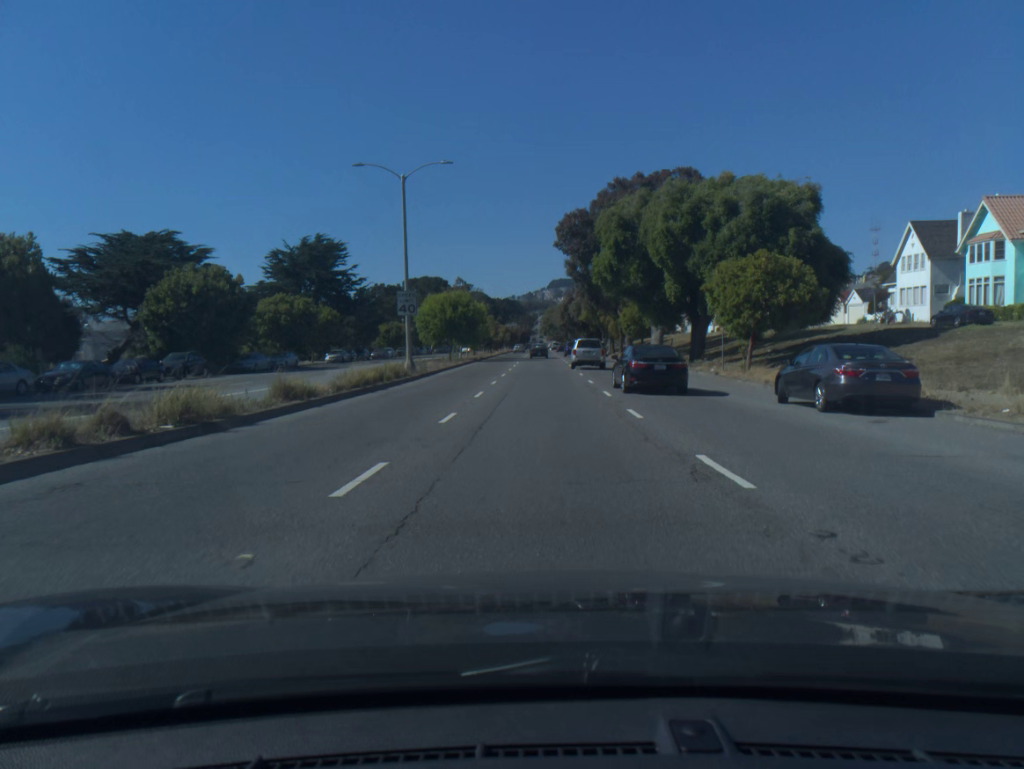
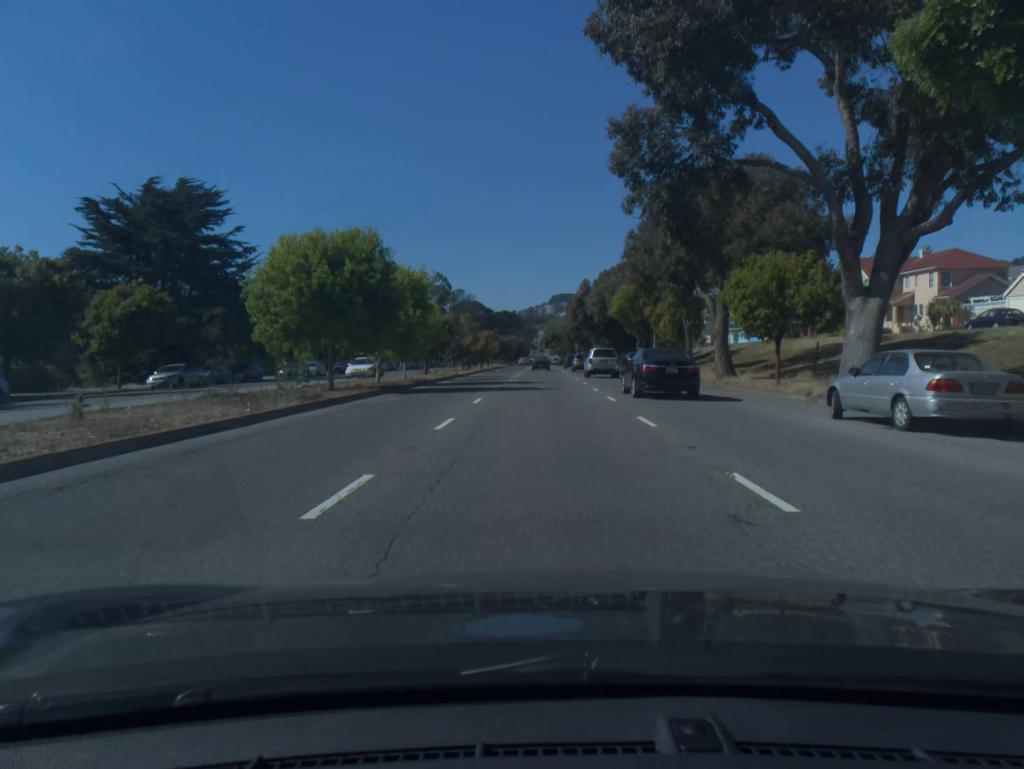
(-0.2, +37.6) m; 0°
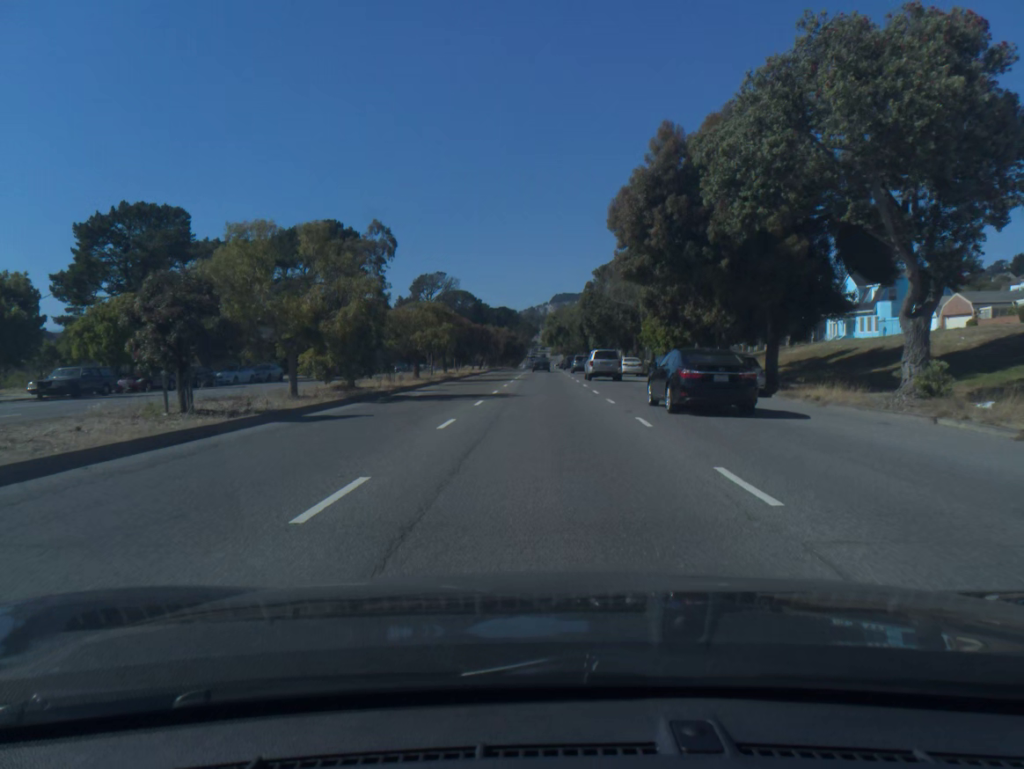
(+0.2, +50.4) m; 0°
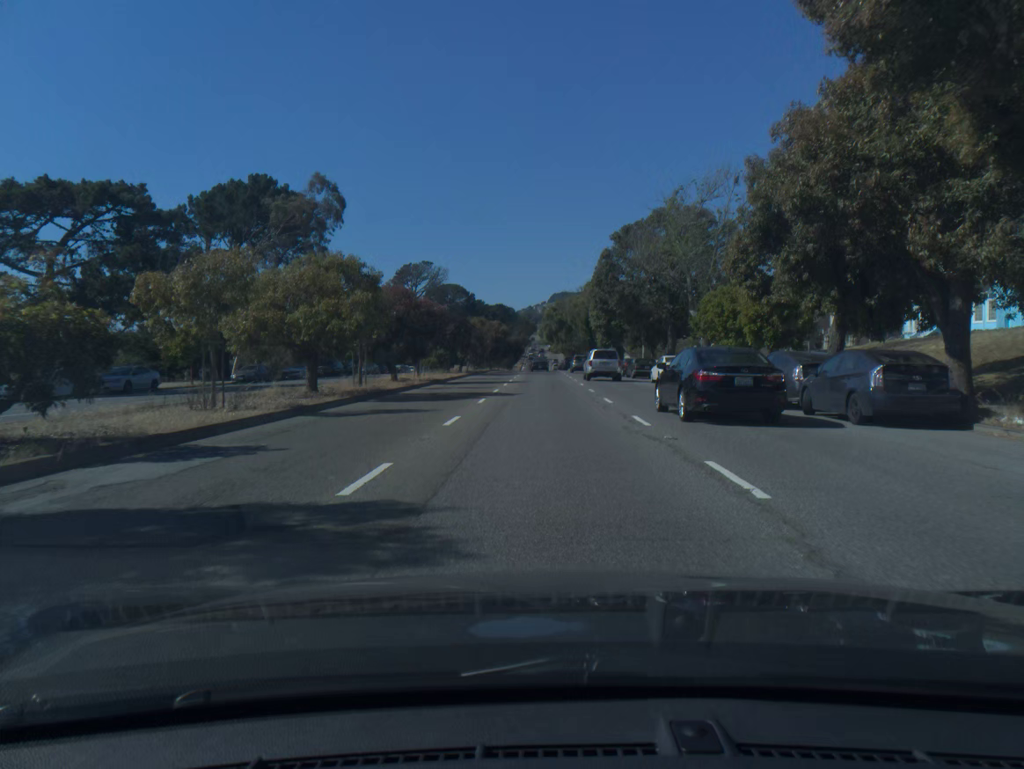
(0.0, +20.8) m; 0°
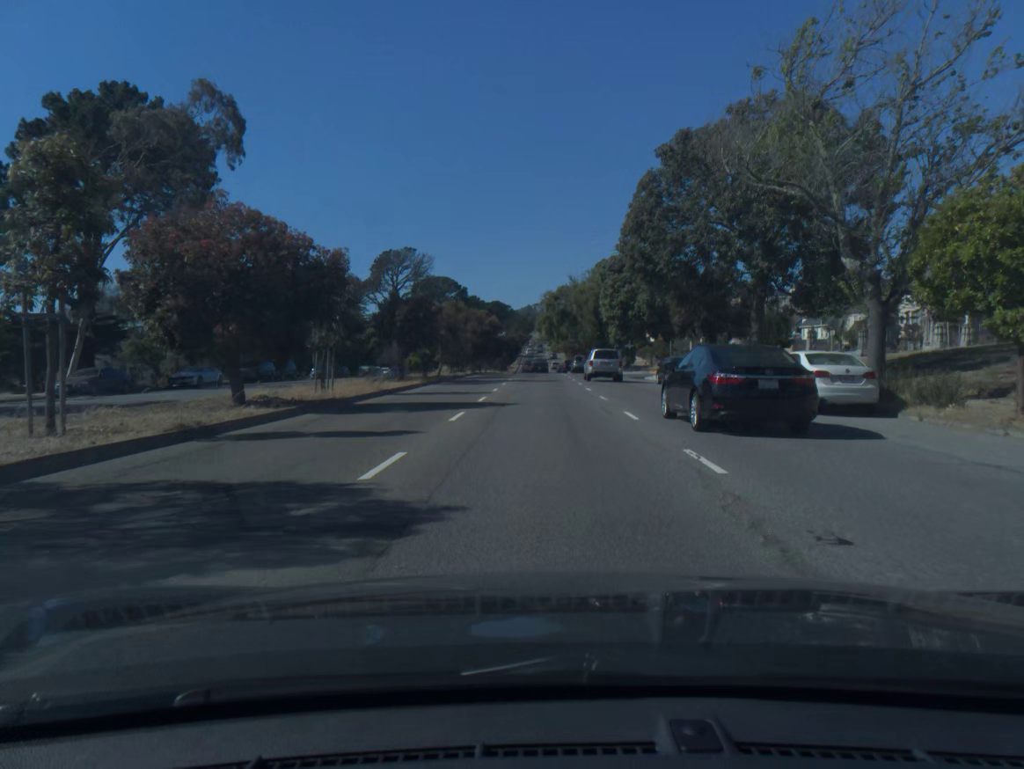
(0.0, +20.9) m; 0°
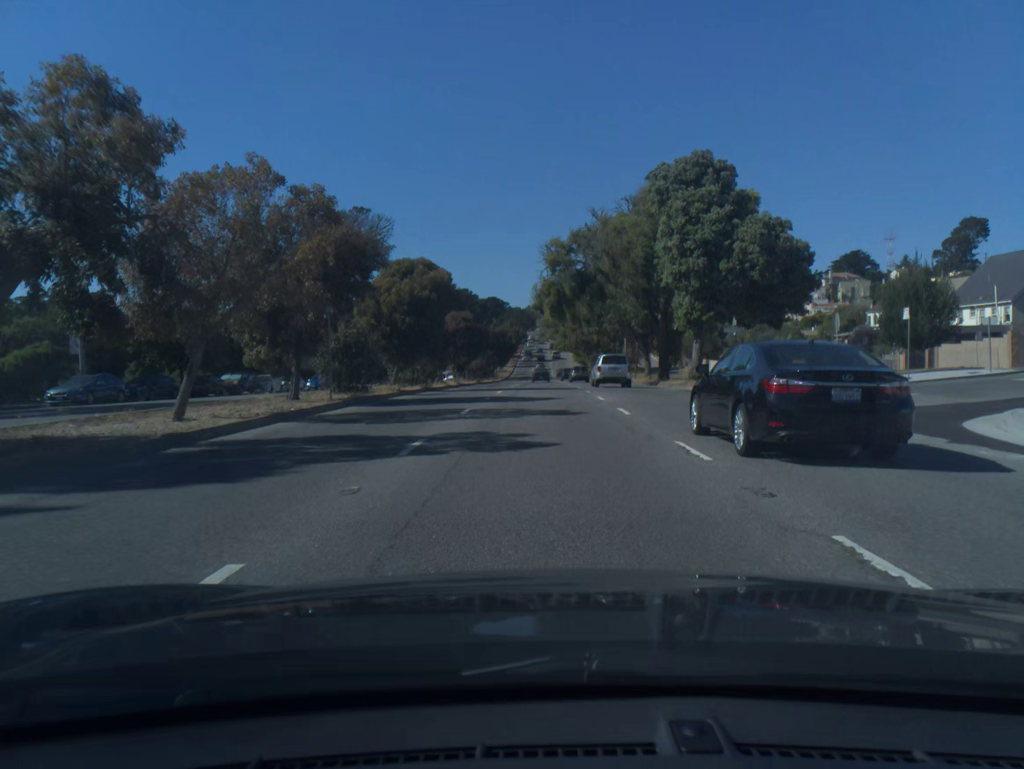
(0.0, +42.0) m; 0°
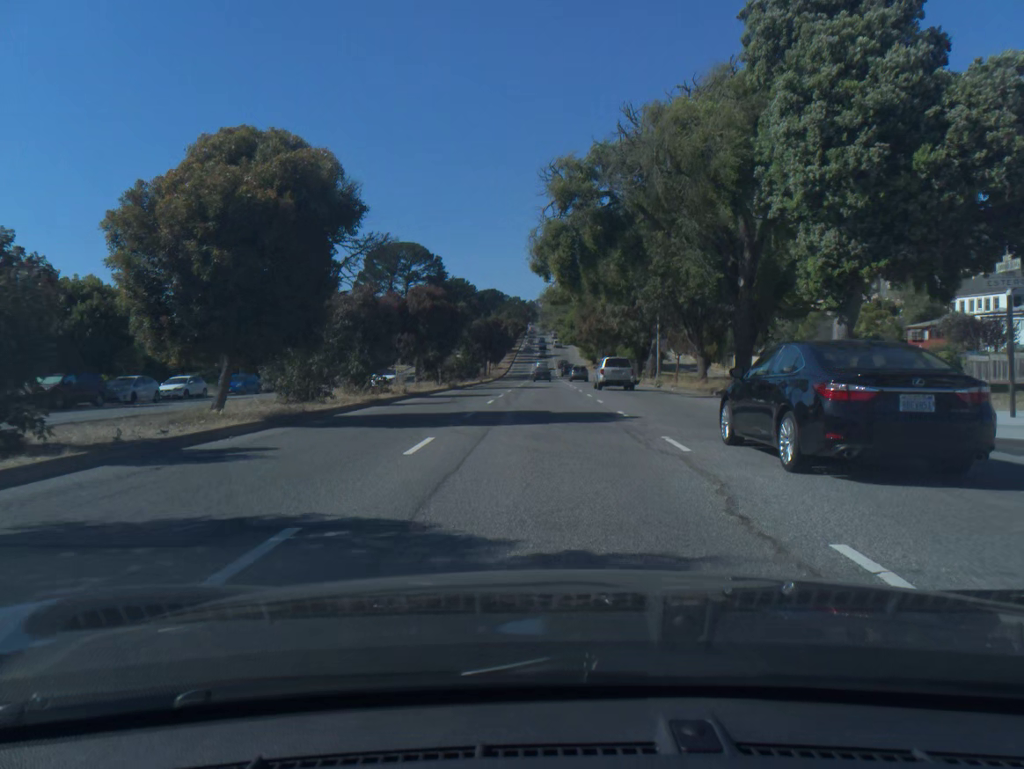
(0.0, +21.1) m; 0°
